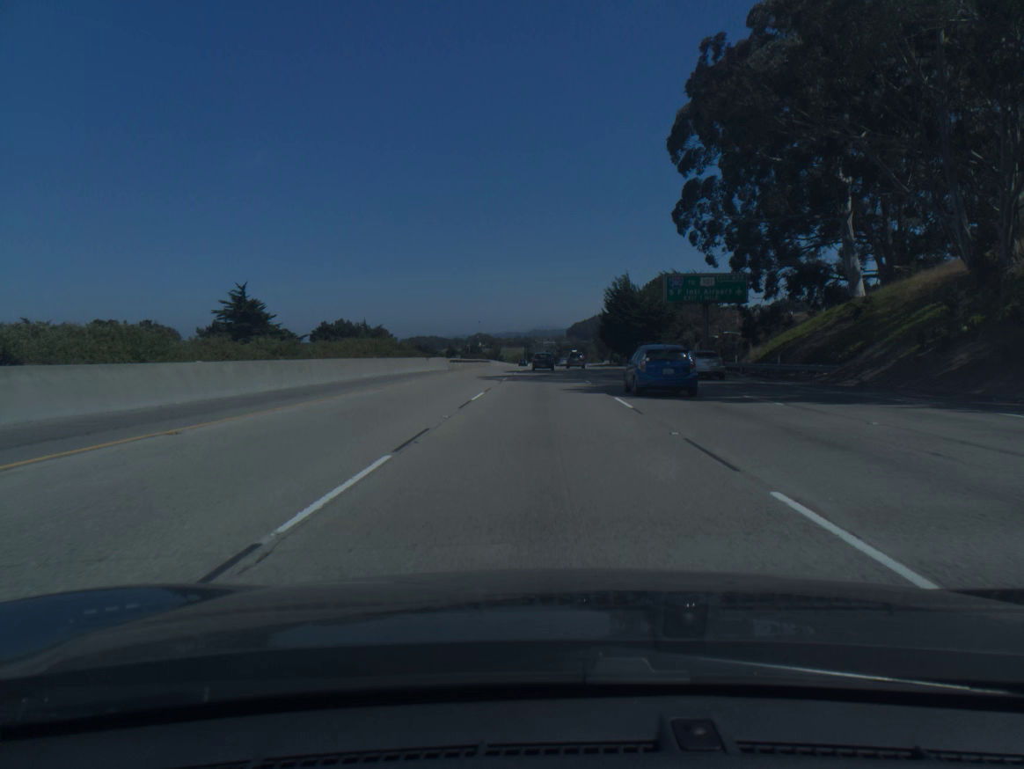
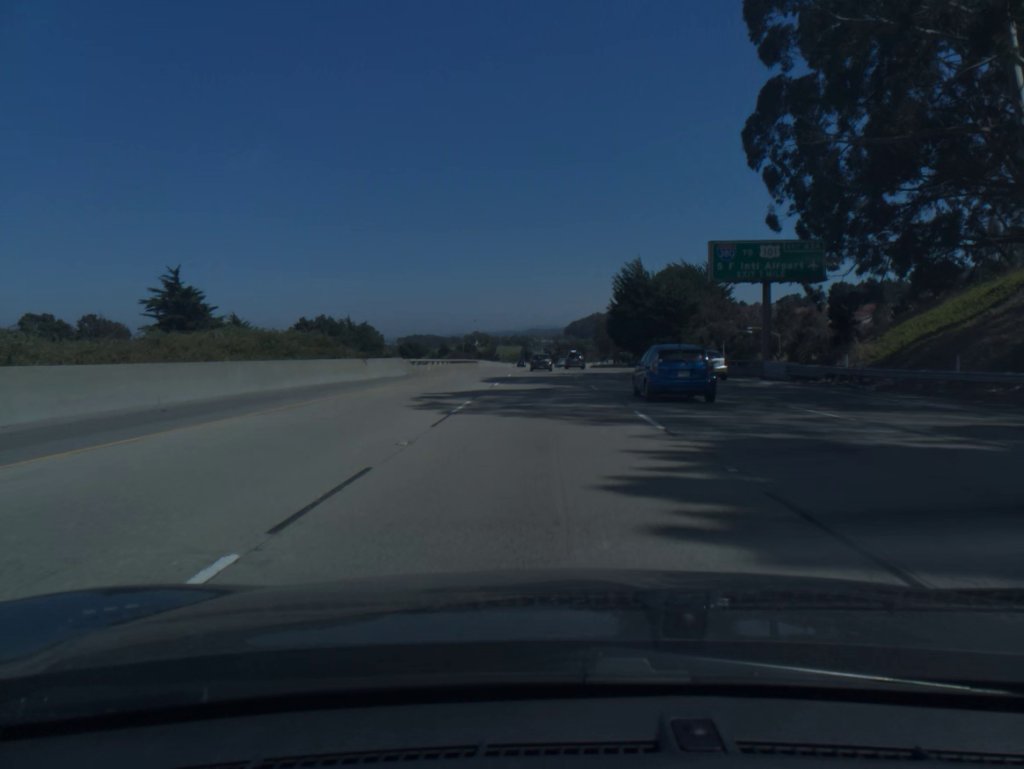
(0.0, +19.0) m; 0°
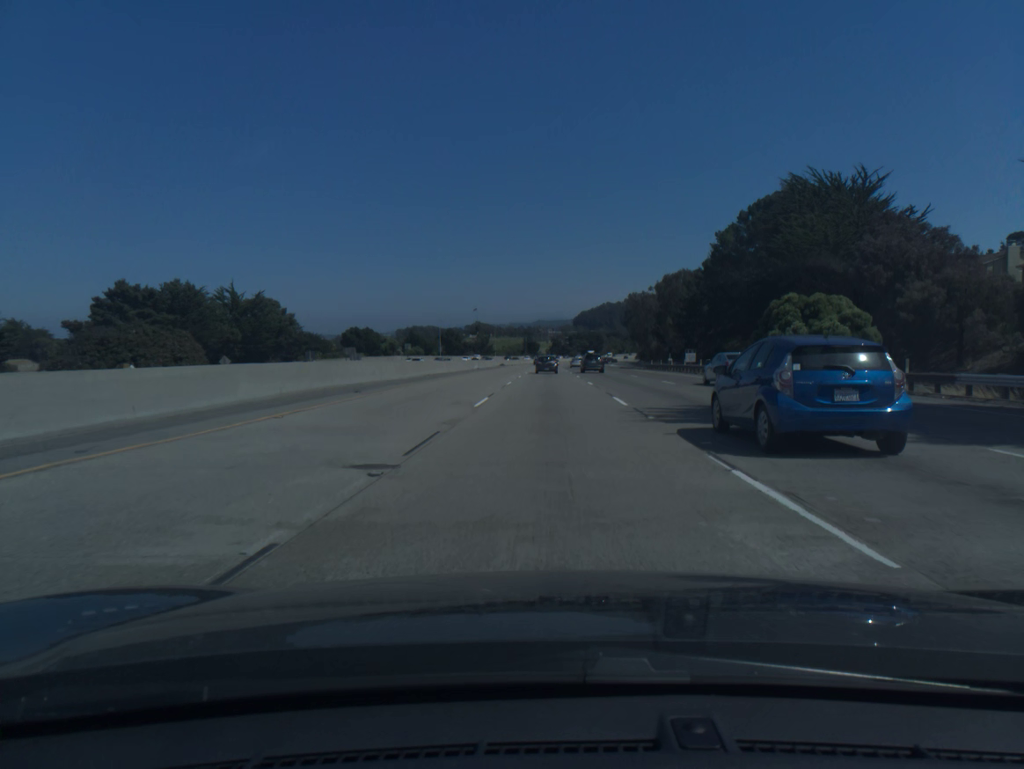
(-0.3, +94.8) m; -1°
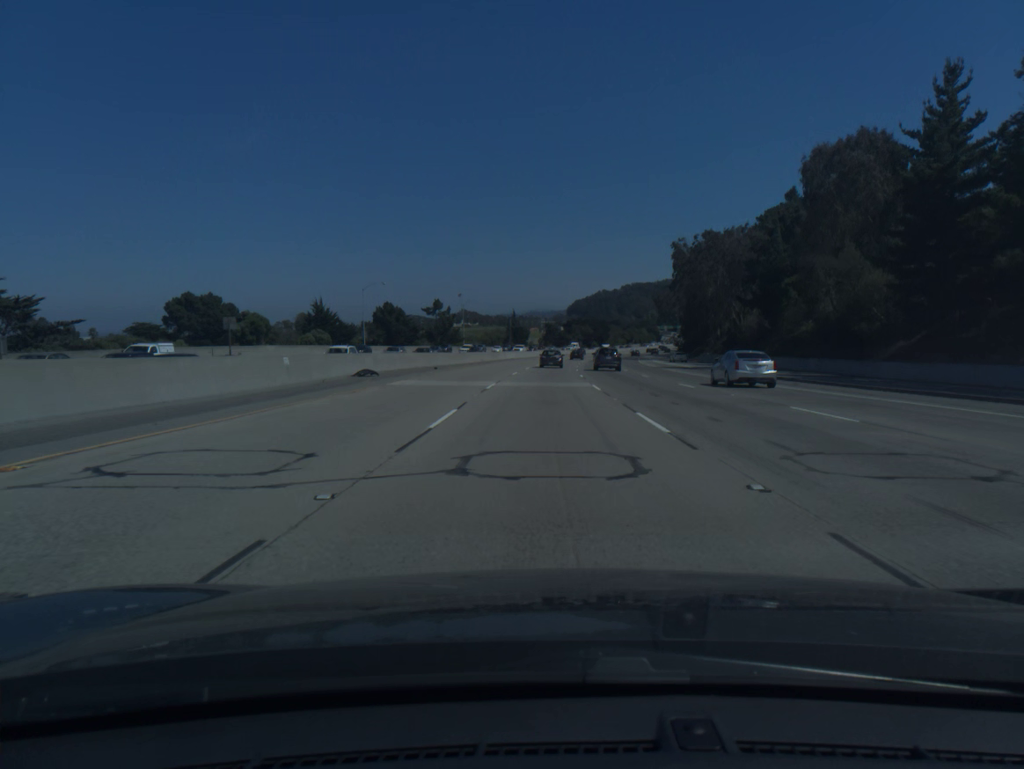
(+0.7, +94.5) m; +1°
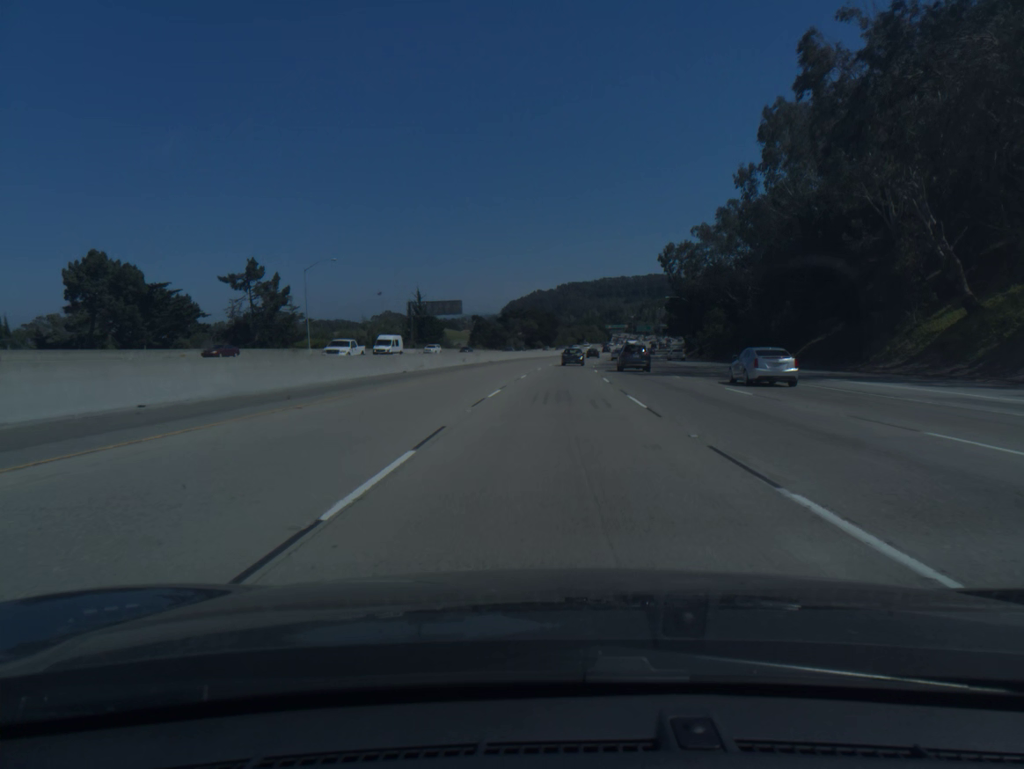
(+2.5, +94.0) m; +5°
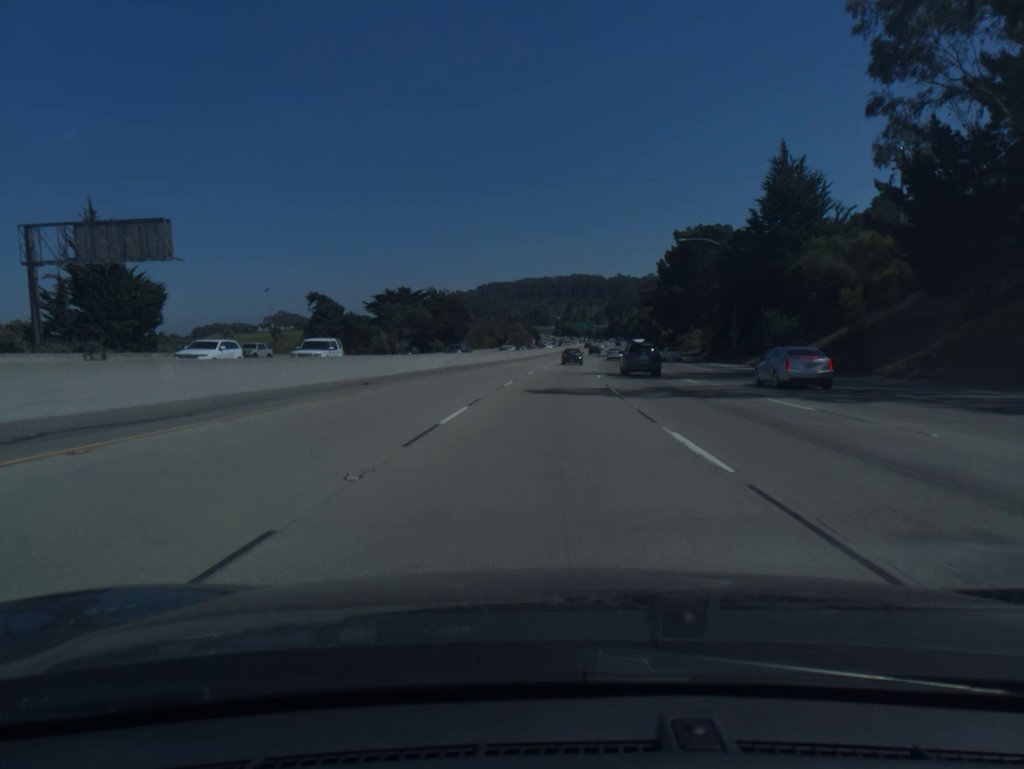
(+4.9, +94.2) m; +6°
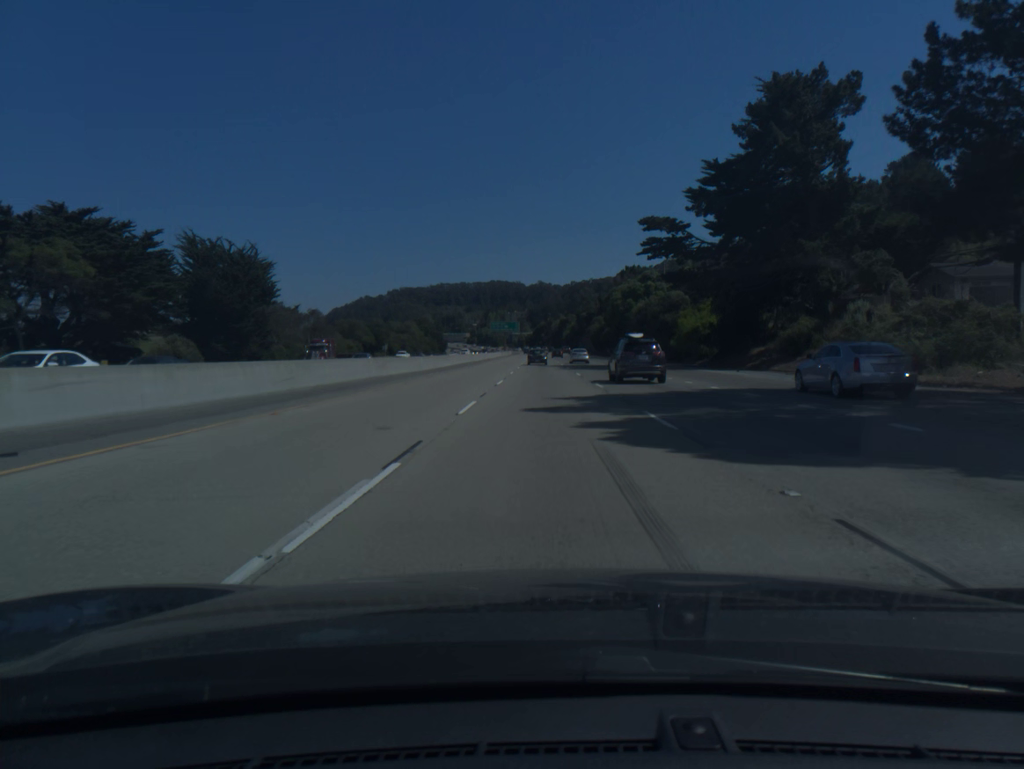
(+5.0, +95.4) m; +6°
